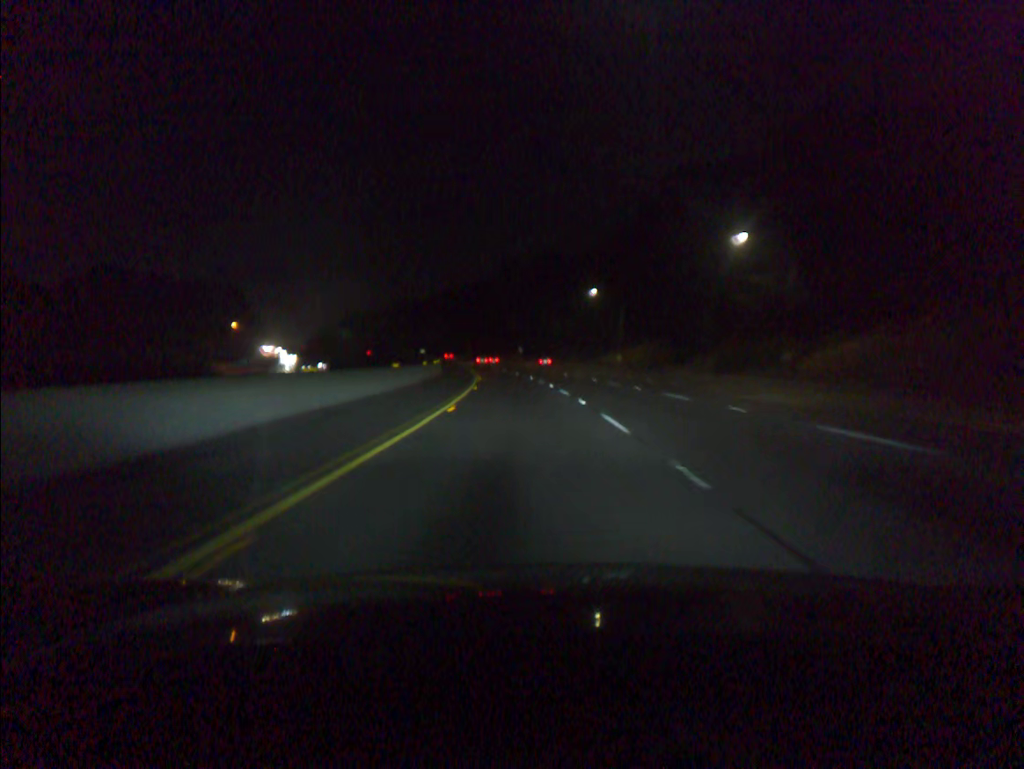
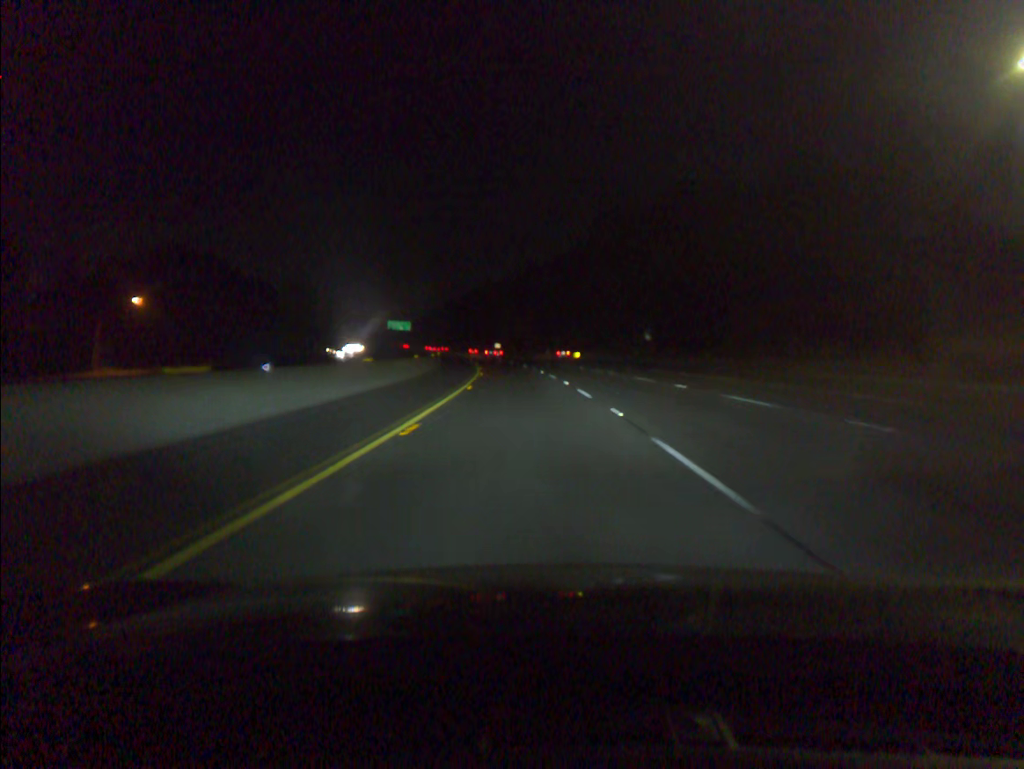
(-5.0, +79.7) m; -7°
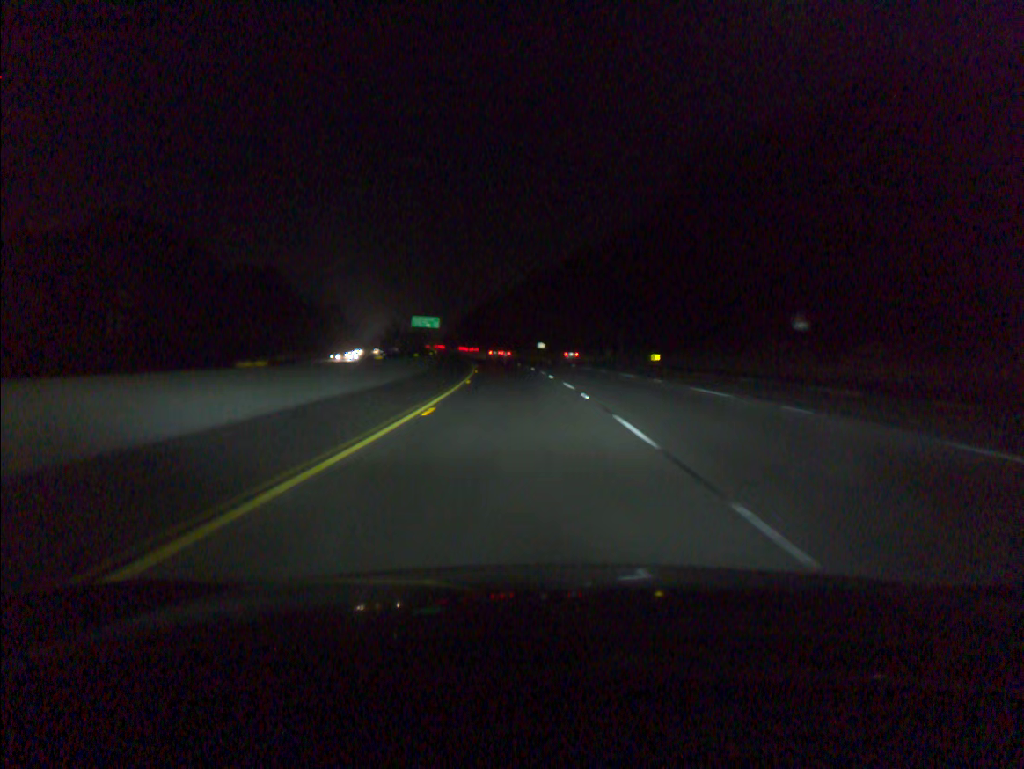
(-1.2, +40.2) m; -4°
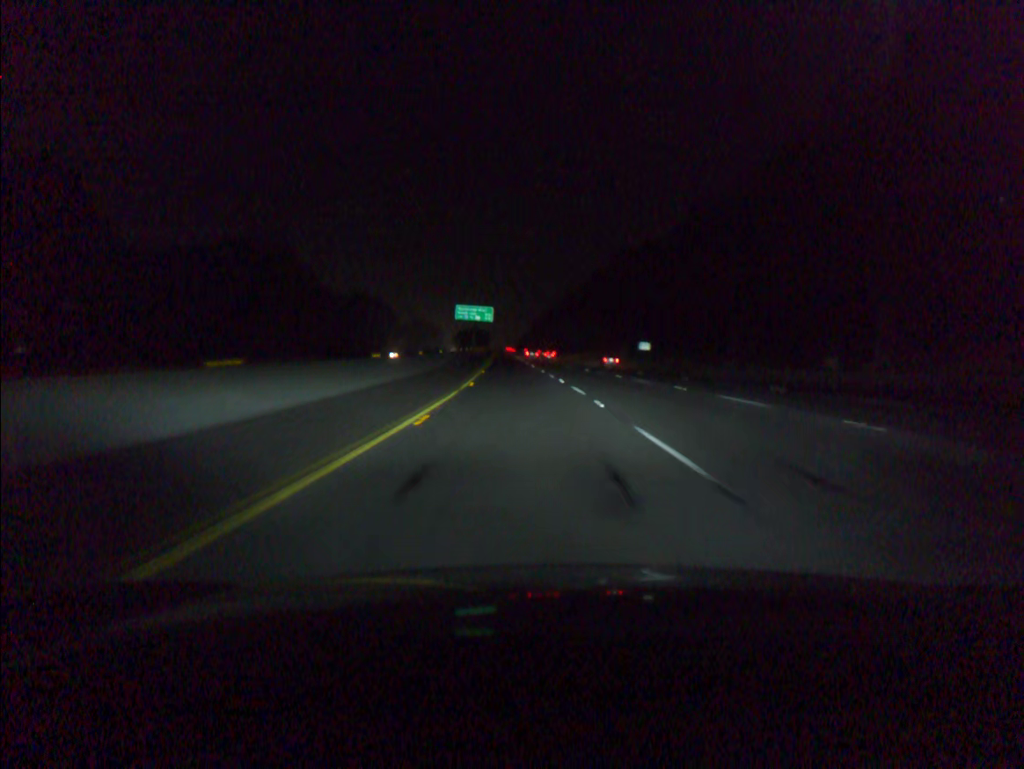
(-3.3, +60.3) m; -6°
